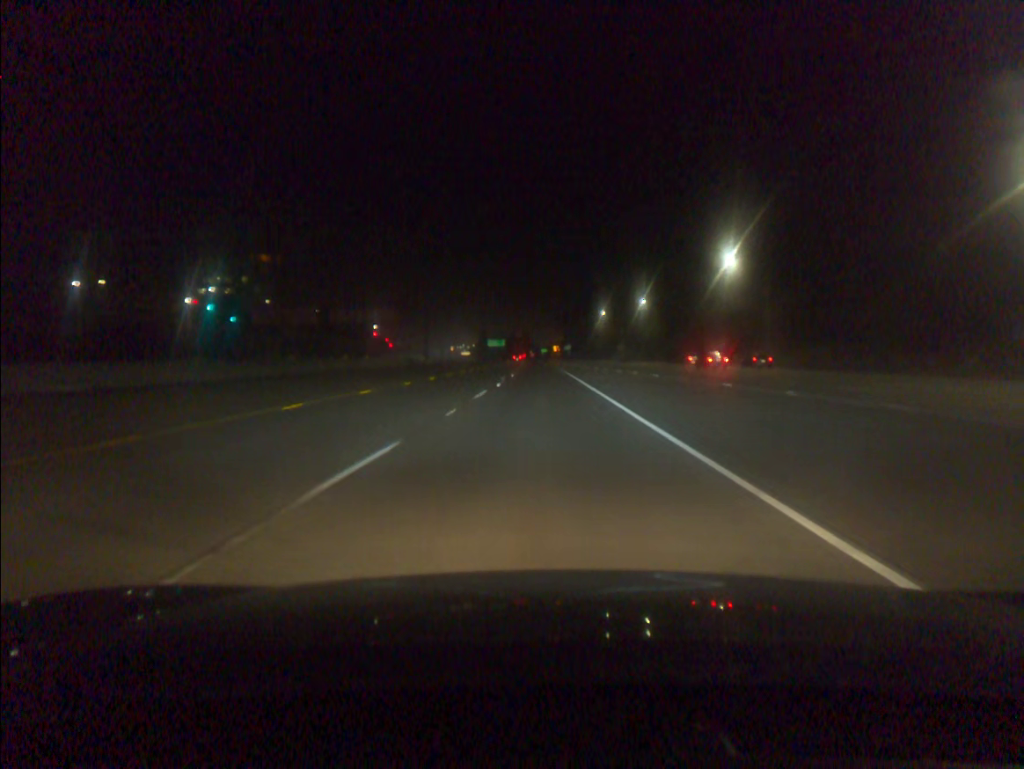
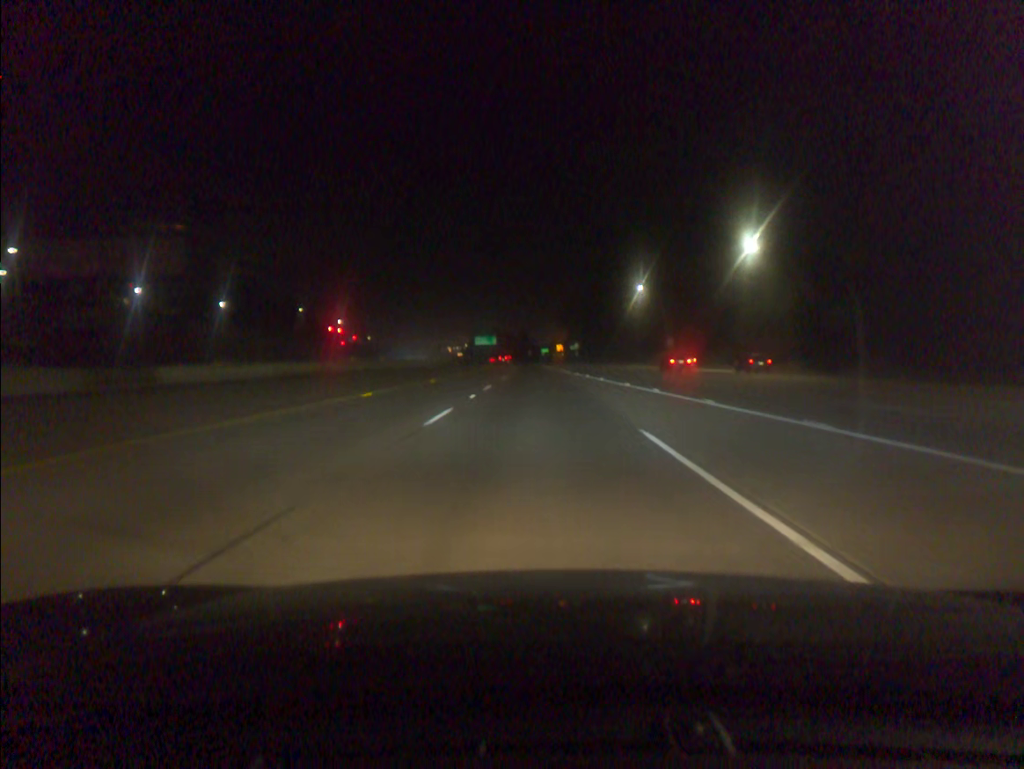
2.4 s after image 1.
(0.0, +67.7) m; 0°
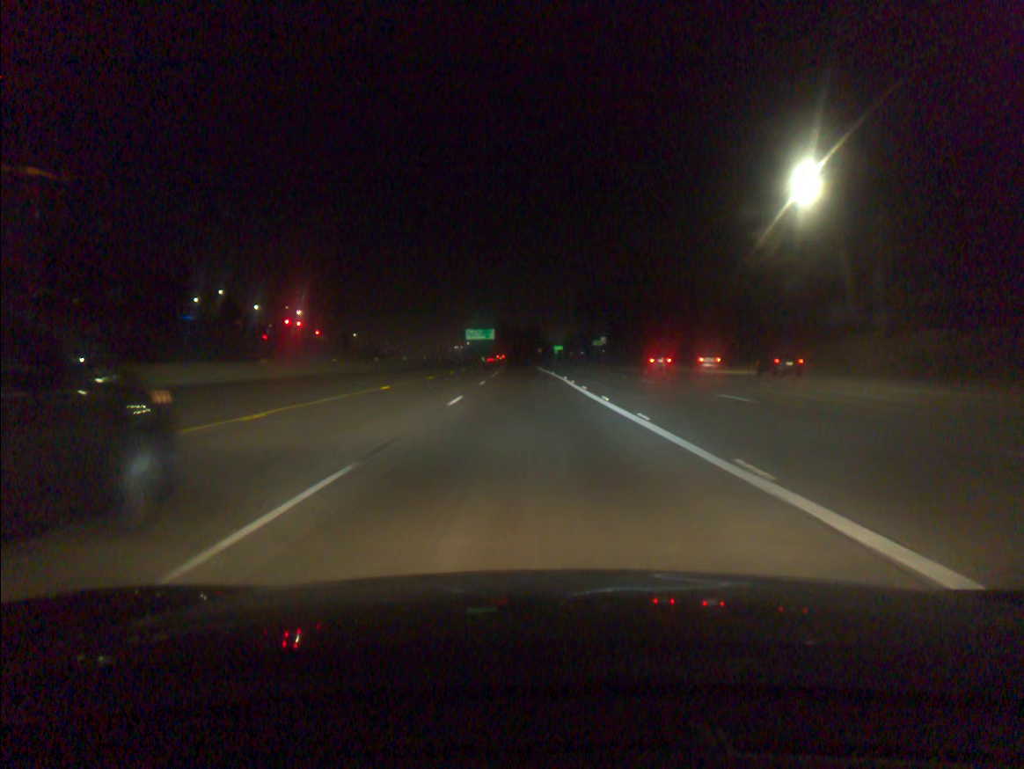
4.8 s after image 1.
(-0.4, +67.7) m; -1°
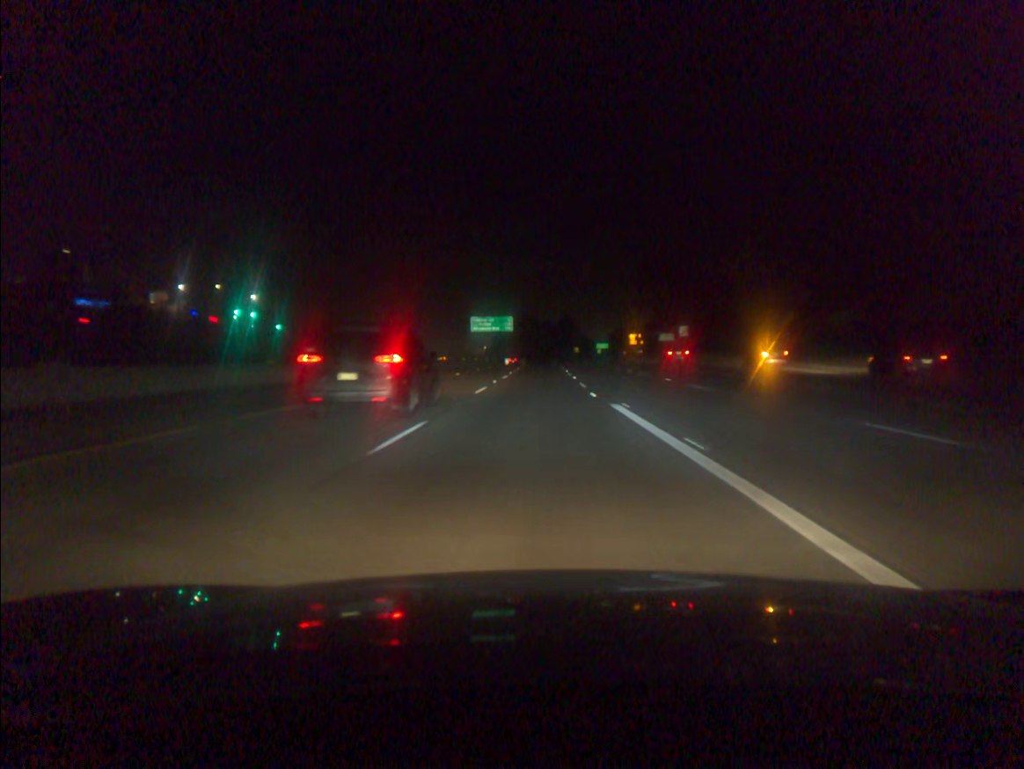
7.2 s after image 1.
(-1.6, +67.9) m; -2°
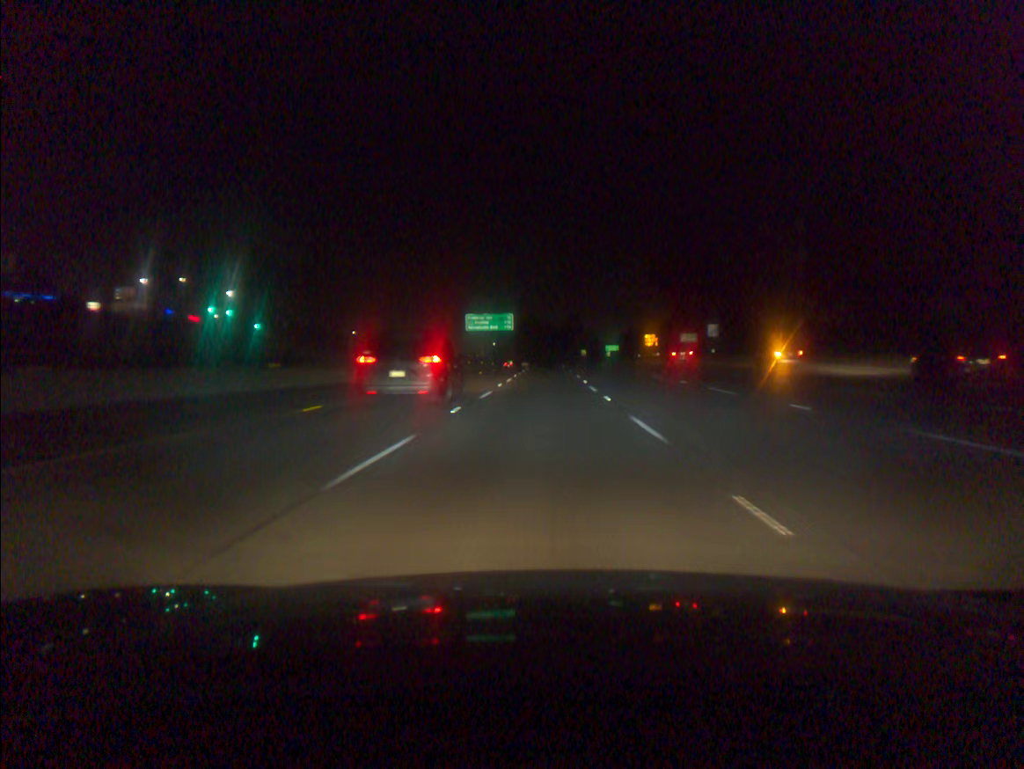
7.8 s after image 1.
(0.0, +17.0) m; 0°
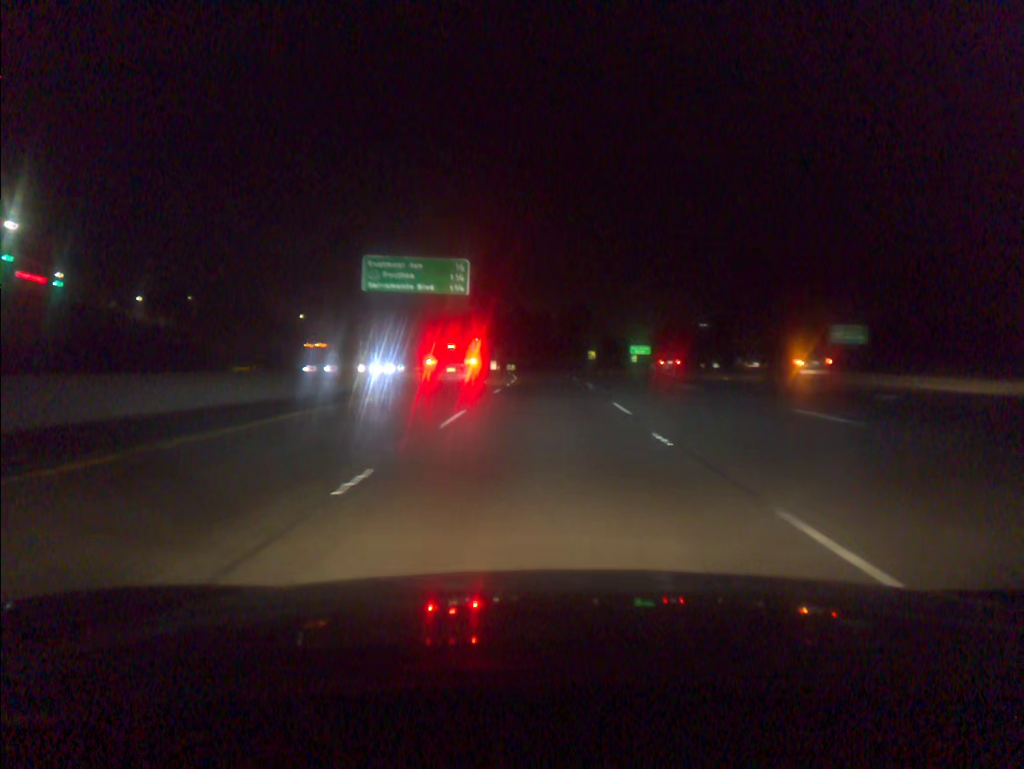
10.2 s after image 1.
(+0.4, +67.7) m; +1°
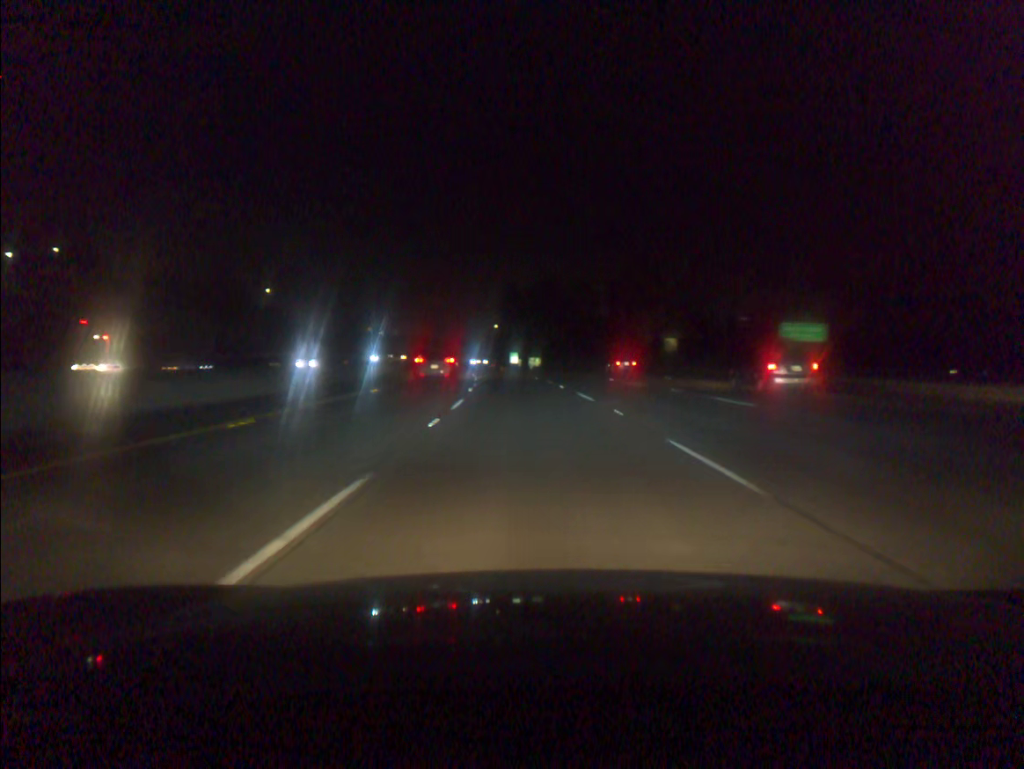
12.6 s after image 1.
(-0.5, +67.7) m; -2°
